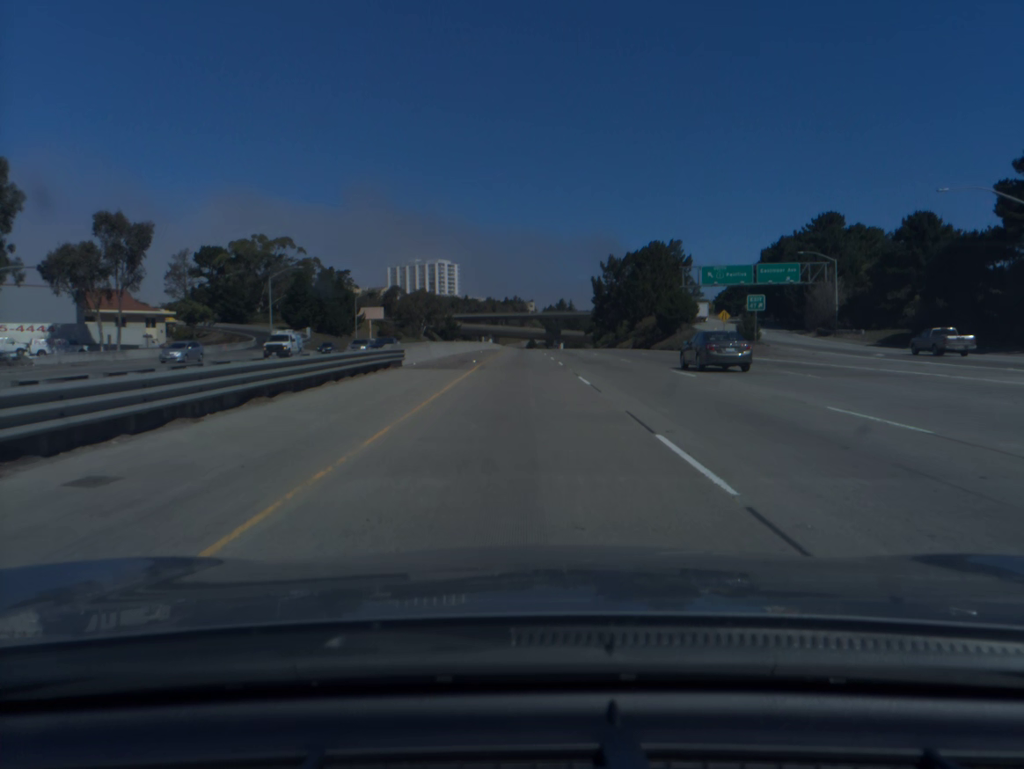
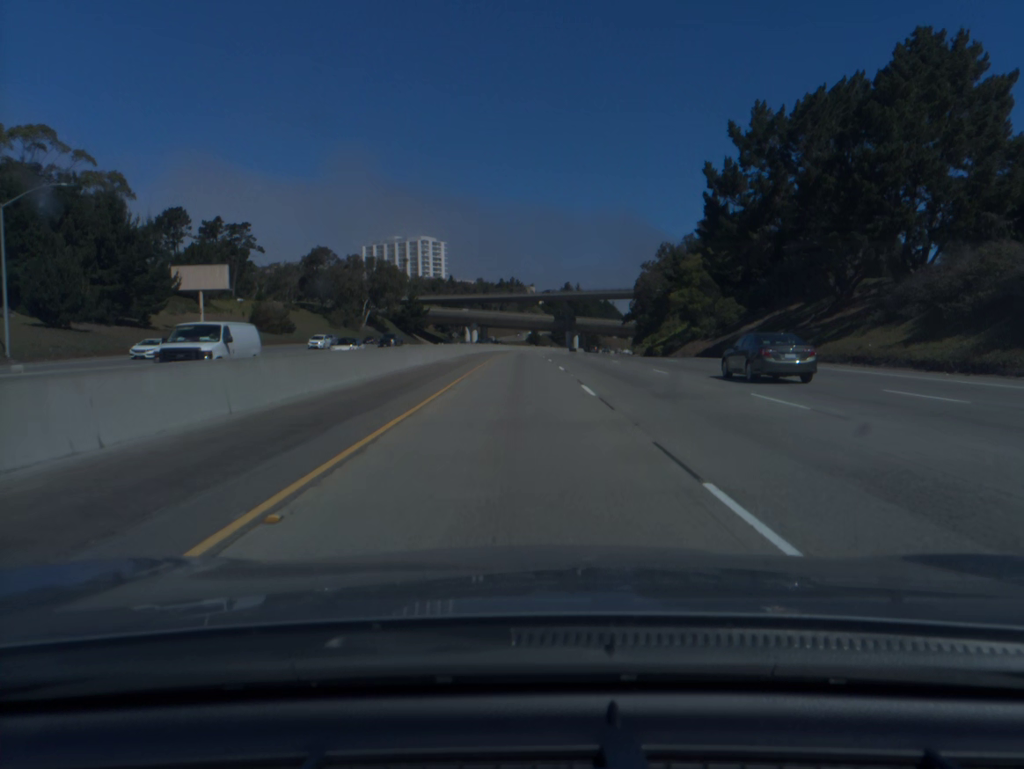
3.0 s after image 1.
(0.0, +99.1) m; 0°
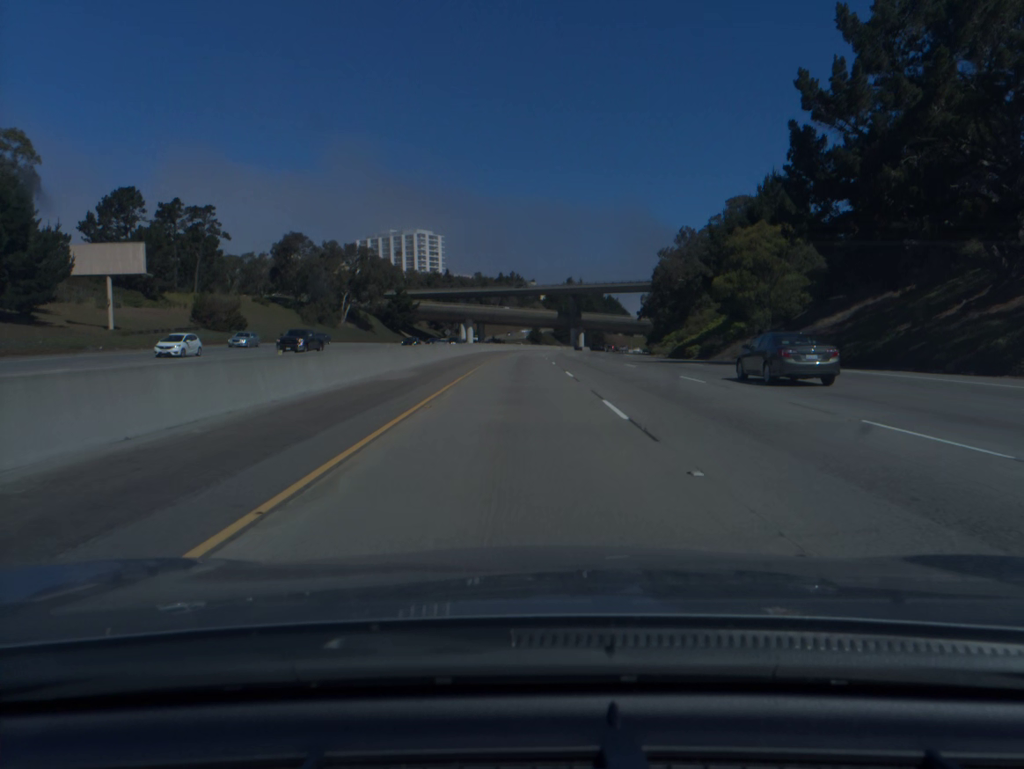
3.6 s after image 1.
(0.0, +20.0) m; 0°
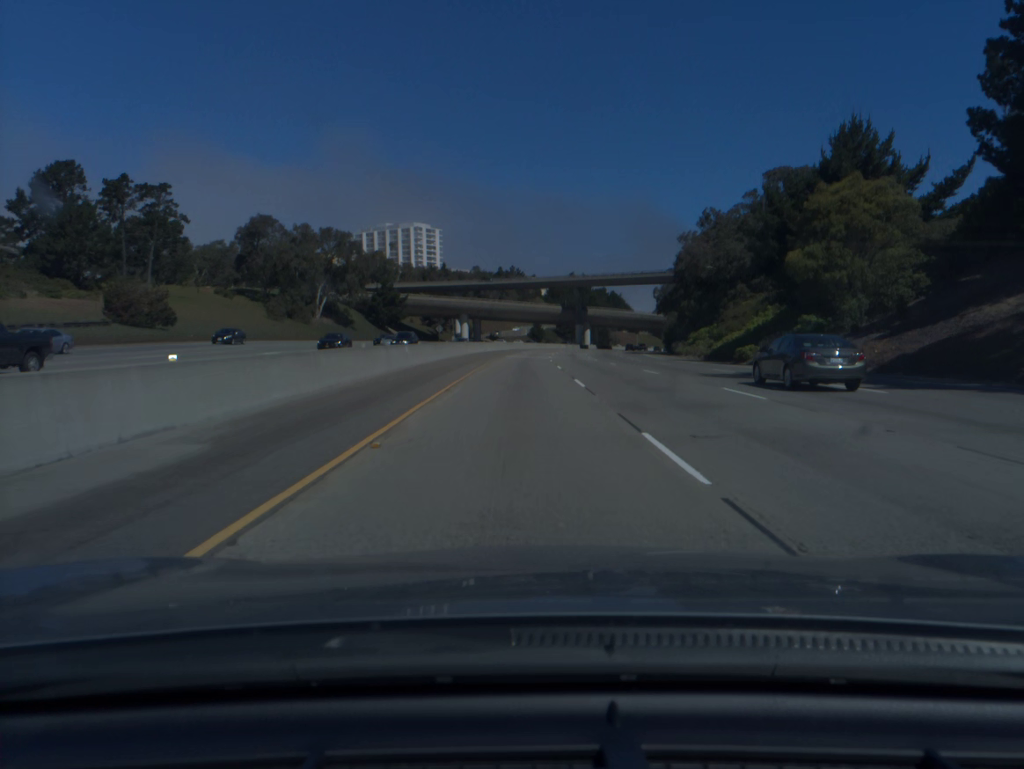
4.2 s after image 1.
(0.0, +20.1) m; 0°
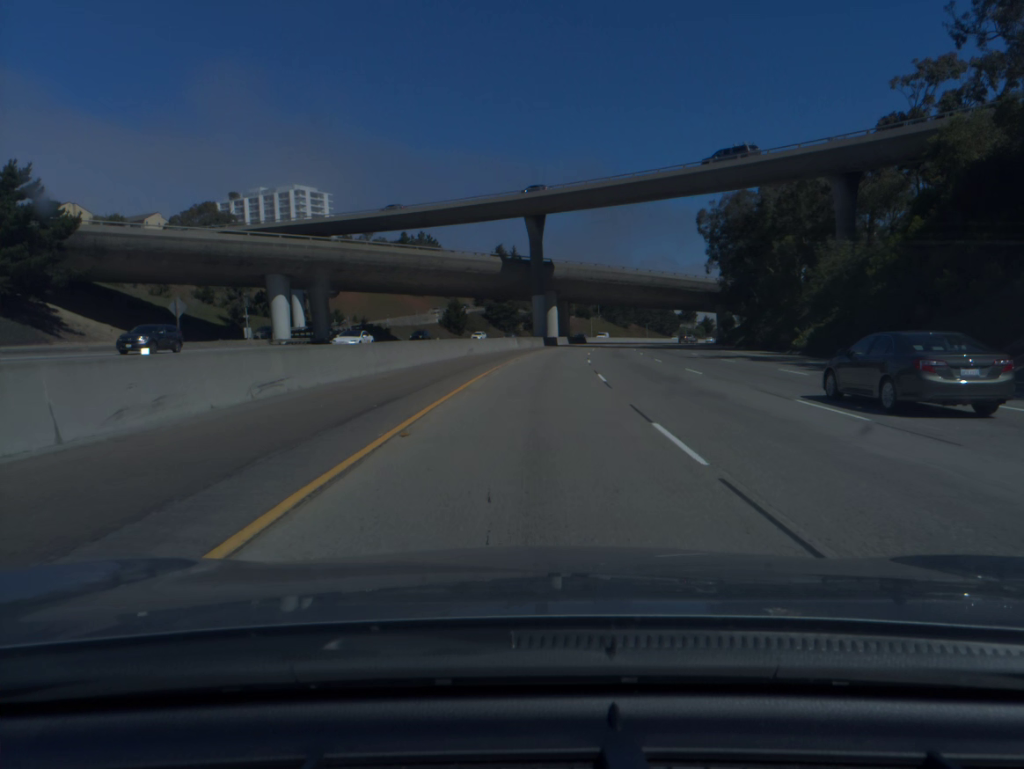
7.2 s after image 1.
(+2.6, +101.5) m; +5°
